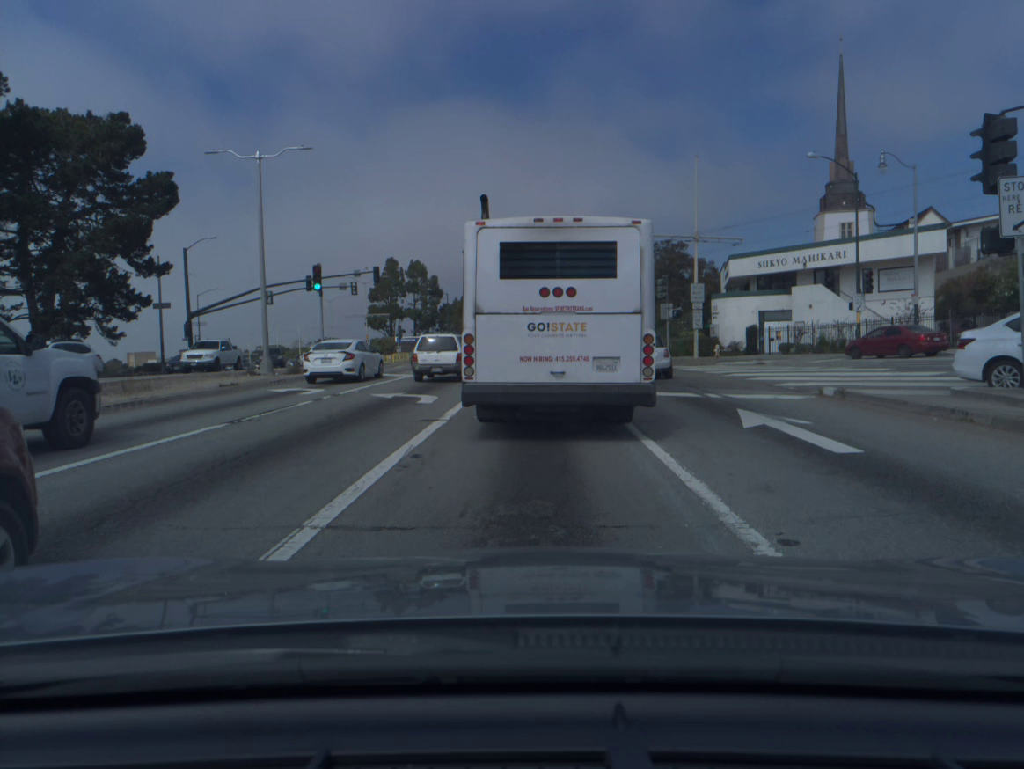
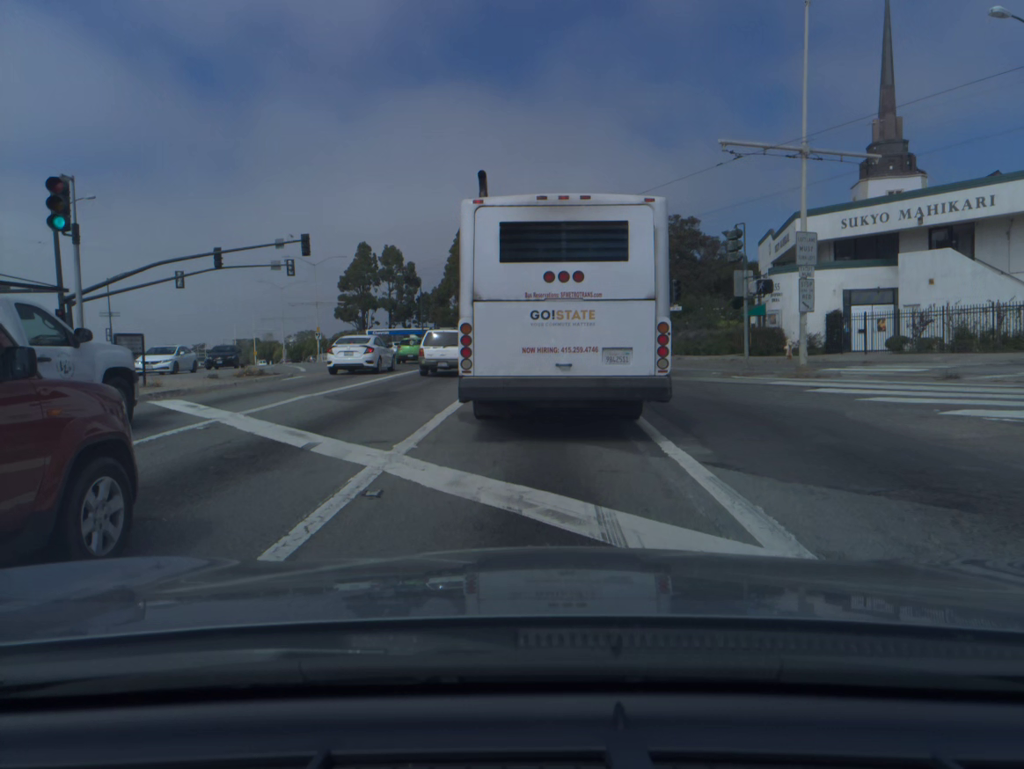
(+0.1, +16.8) m; +1°
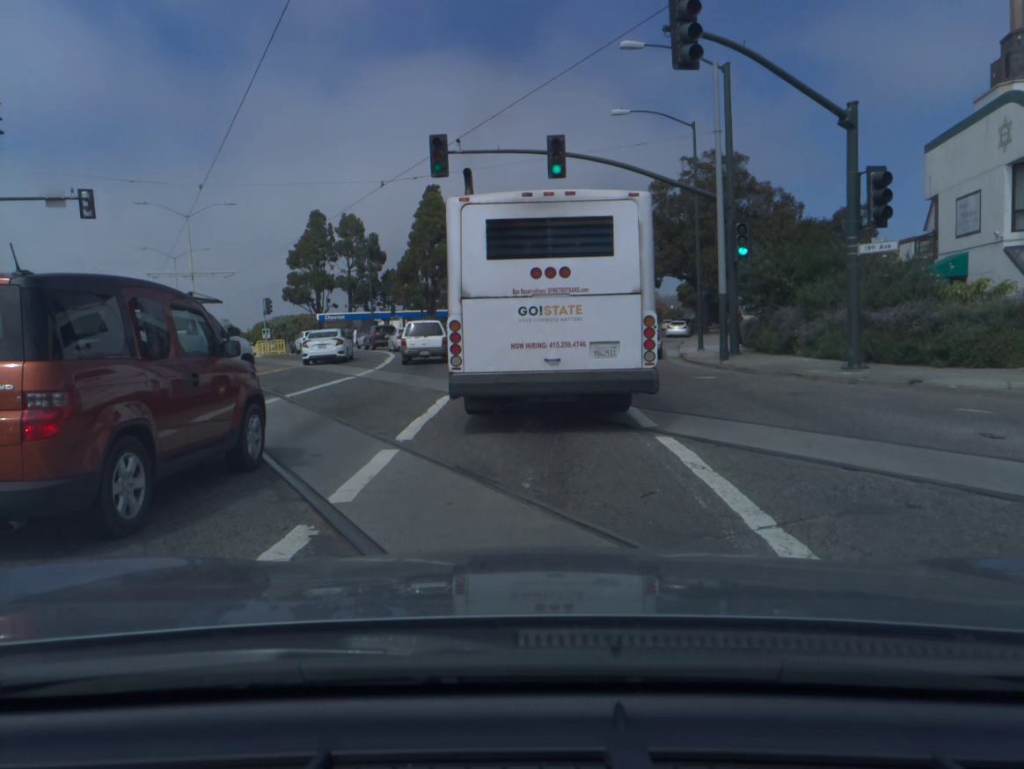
(+0.3, +26.8) m; +1°
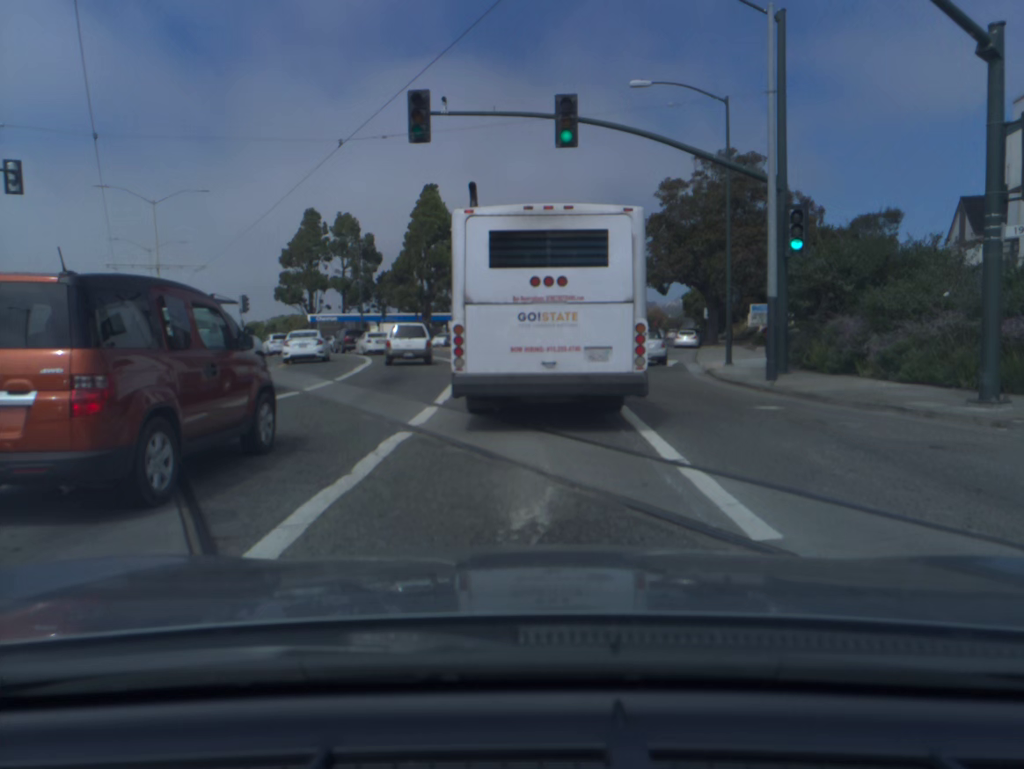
(-0.1, +5.3) m; 0°
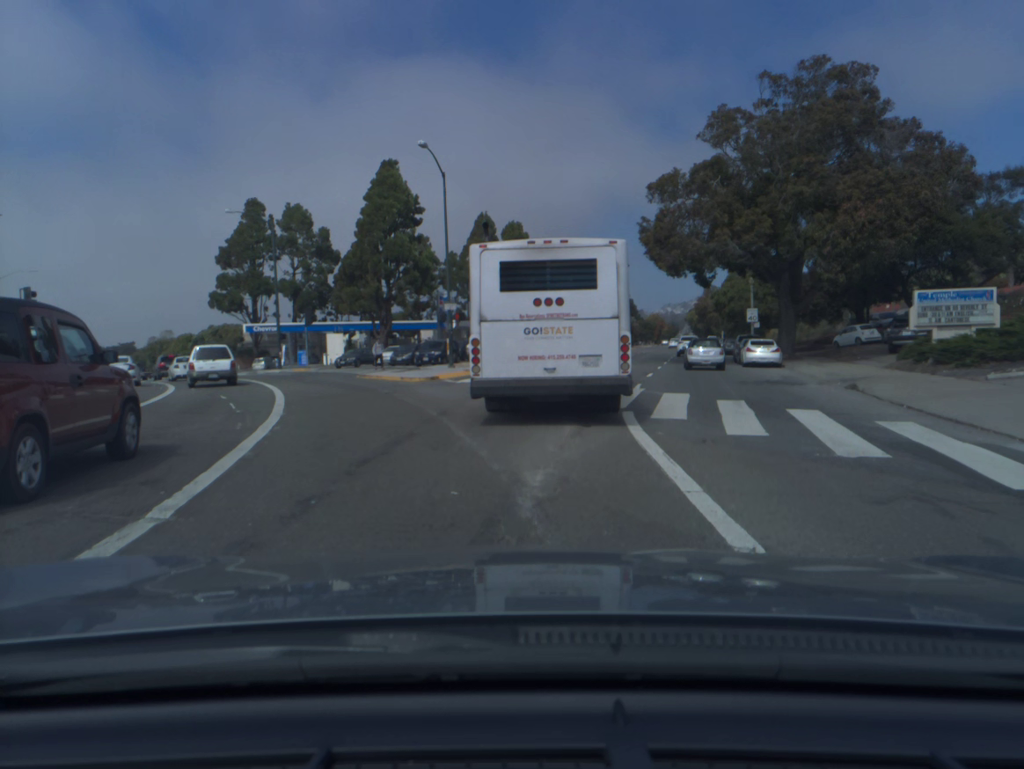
(+0.2, +22.8) m; +1°
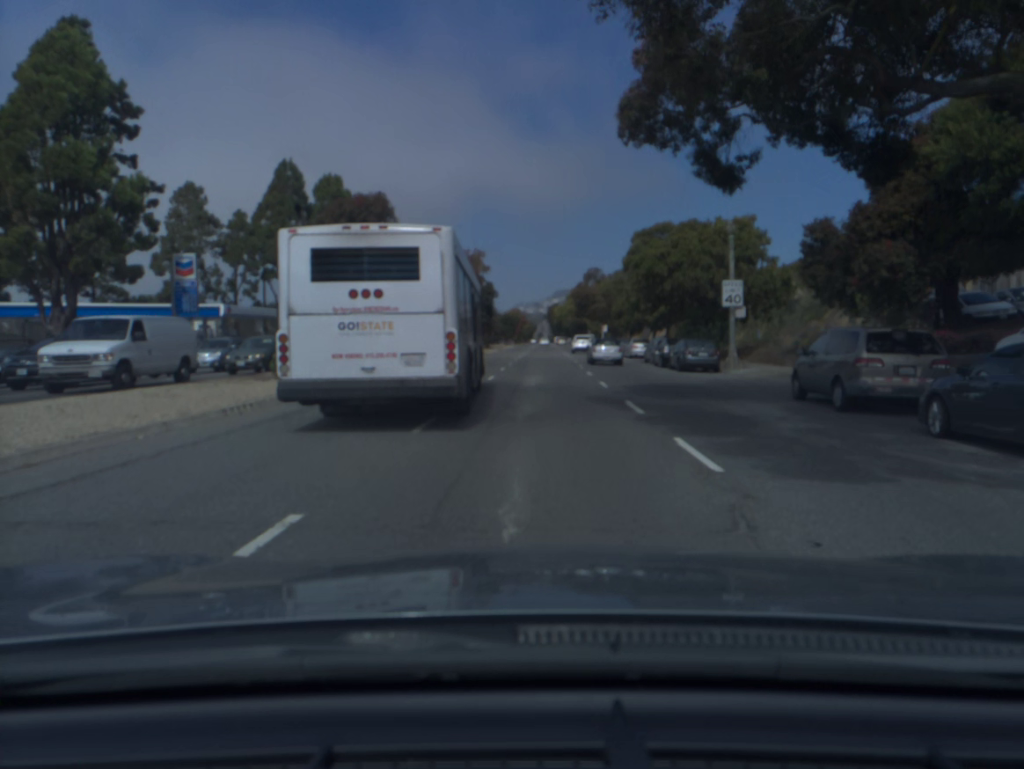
(+3.7, +35.8) m; +10°
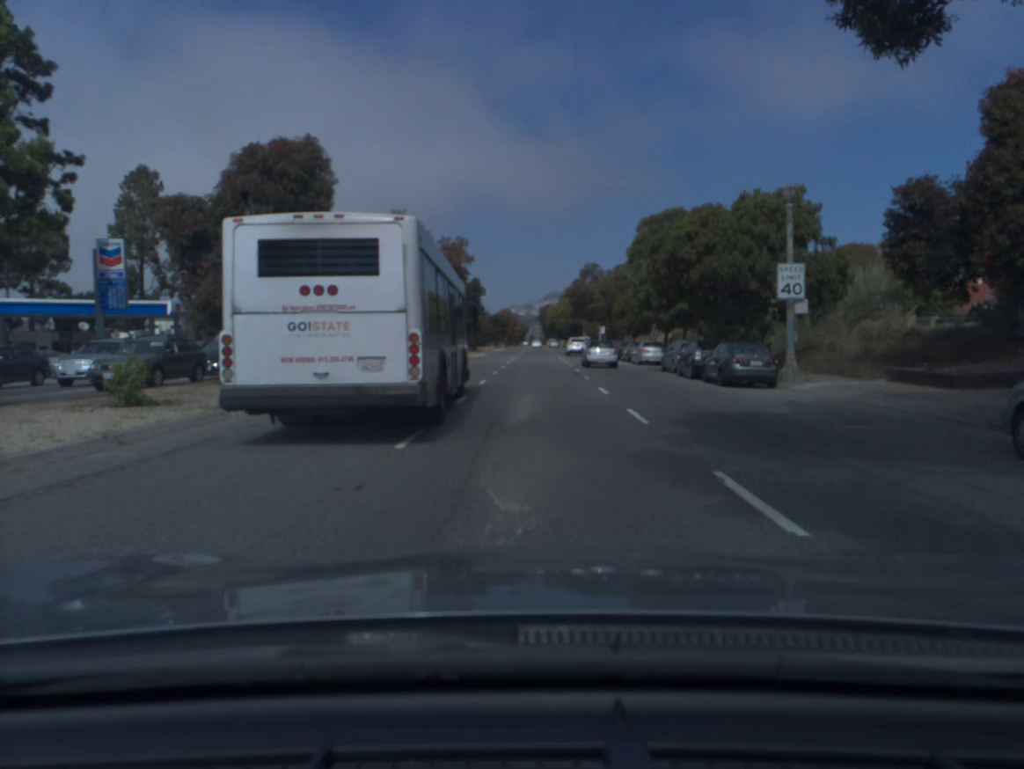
(0.0, +8.8) m; +1°
